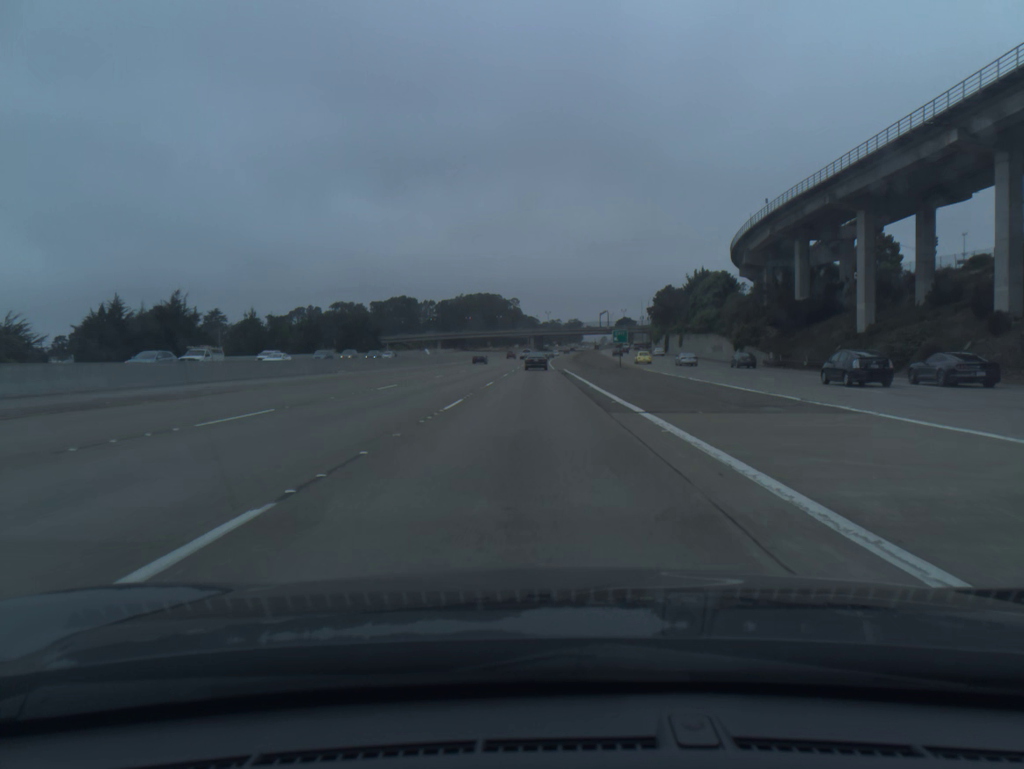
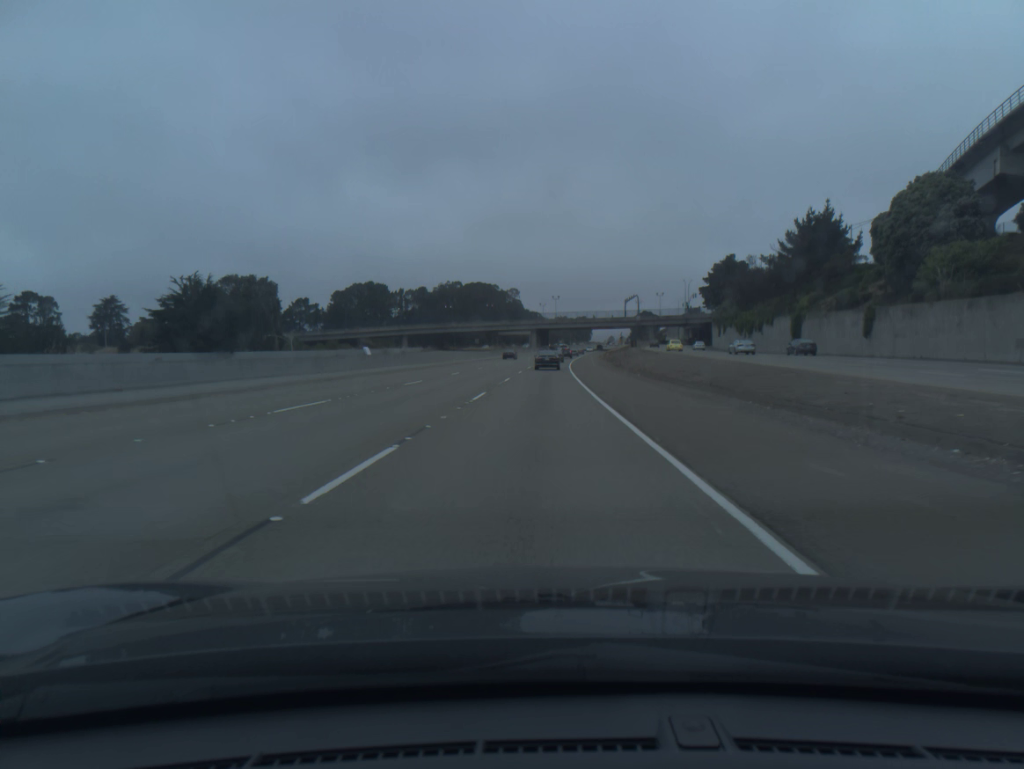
(-0.4, +83.7) m; 0°
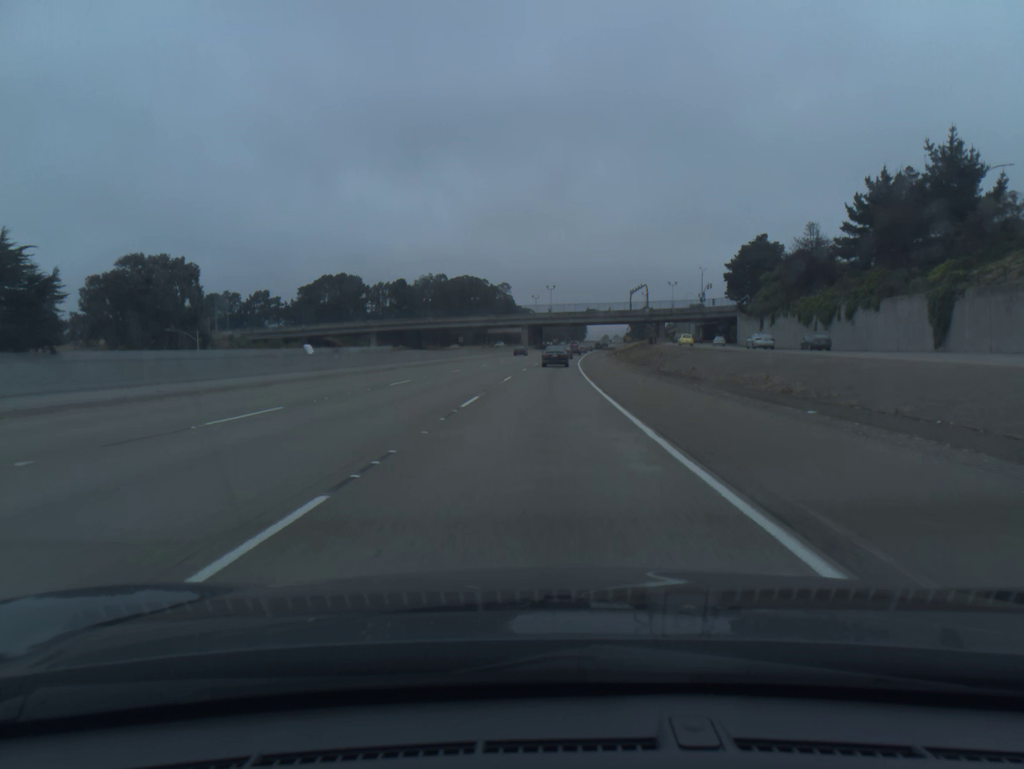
(+0.1, +32.8) m; 0°
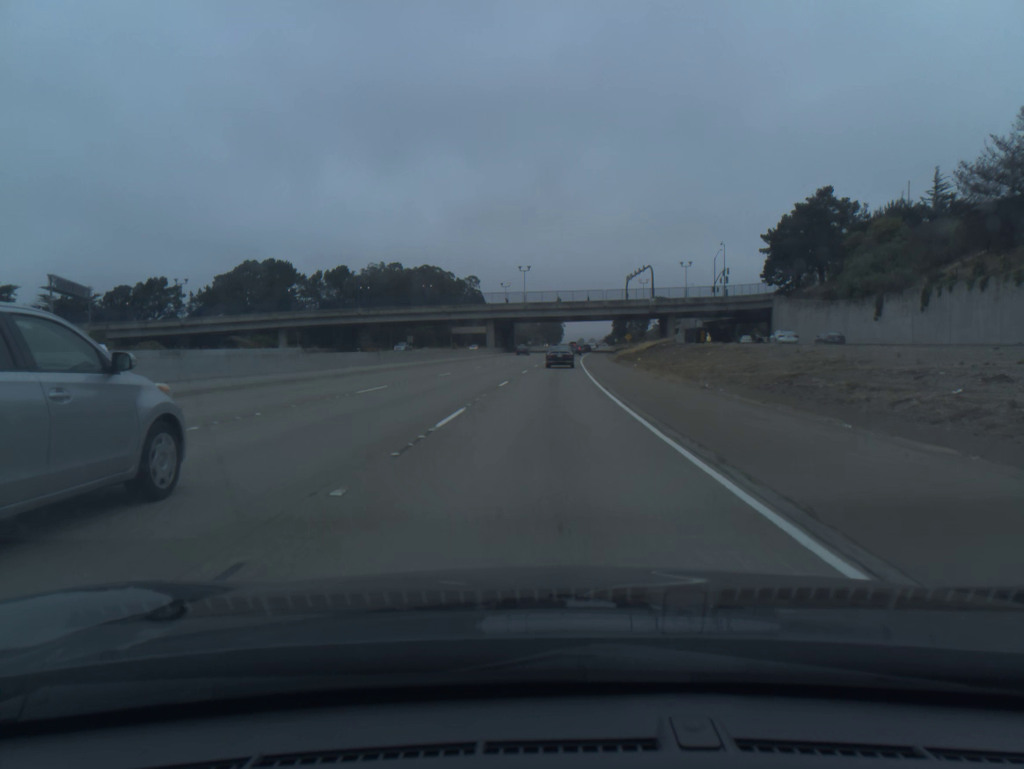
(+0.7, +48.2) m; +2°
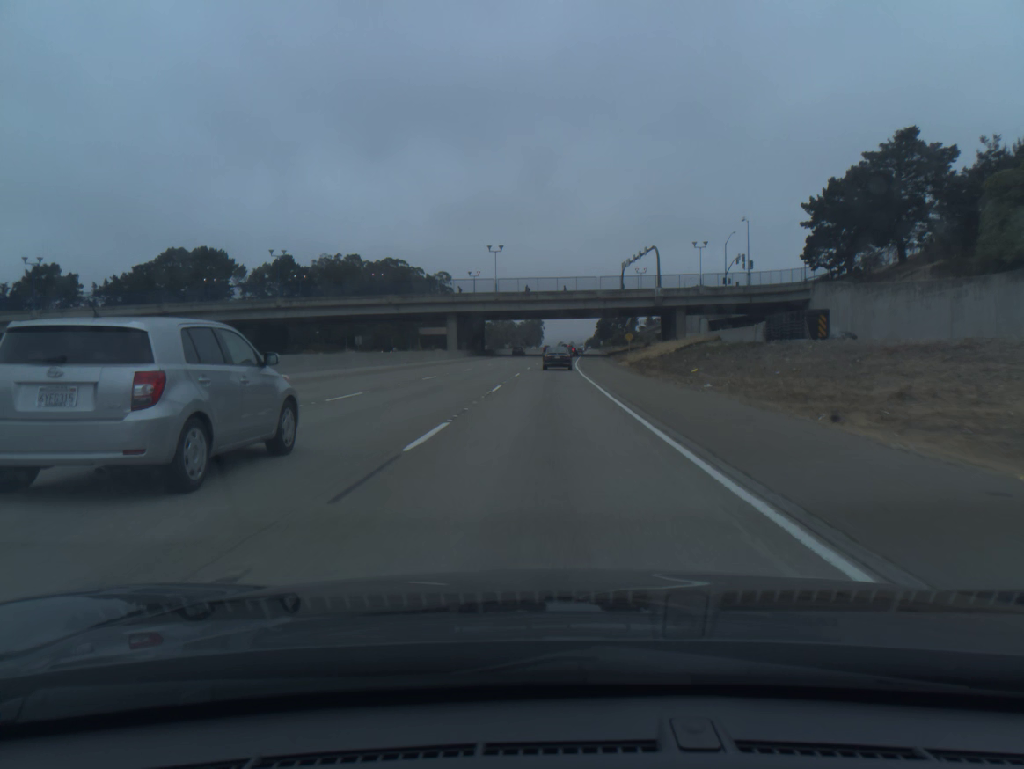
(+0.4, +31.5) m; +2°
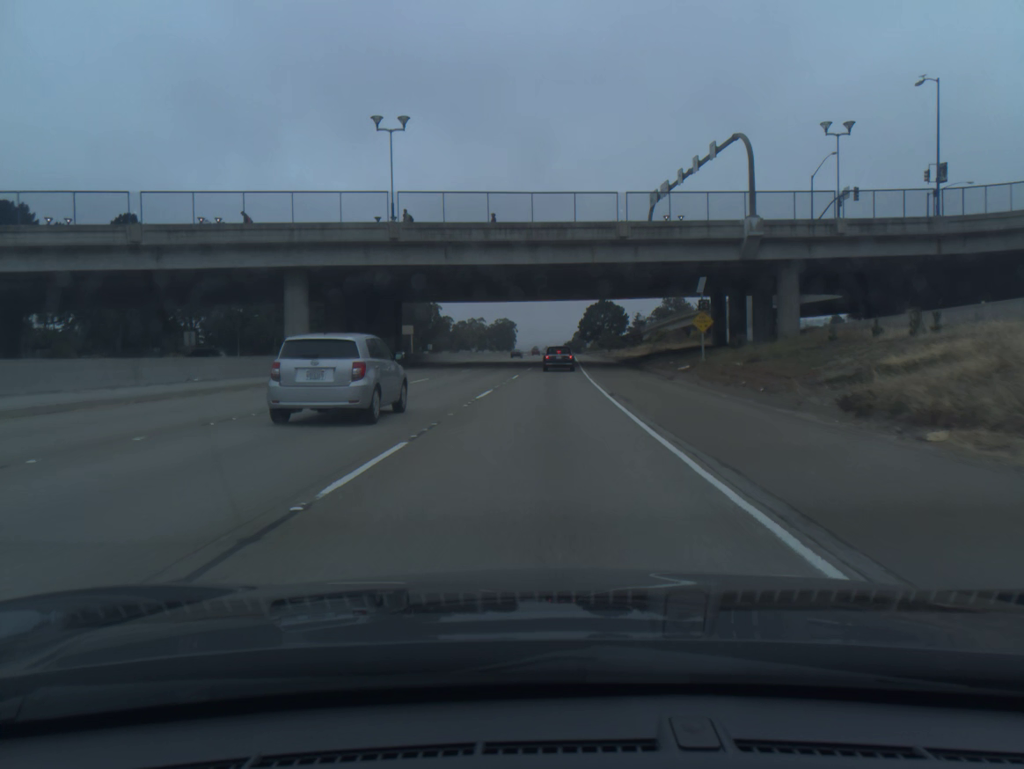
(+1.2, +61.4) m; +2°
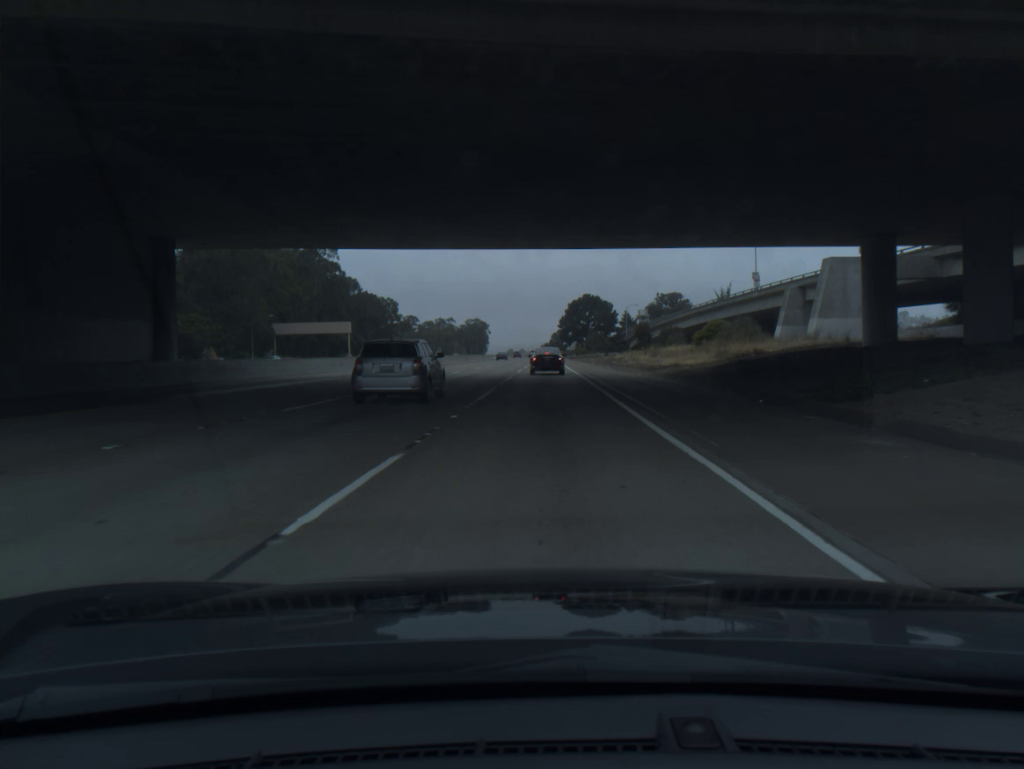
(+0.6, +44.5) m; +2°
